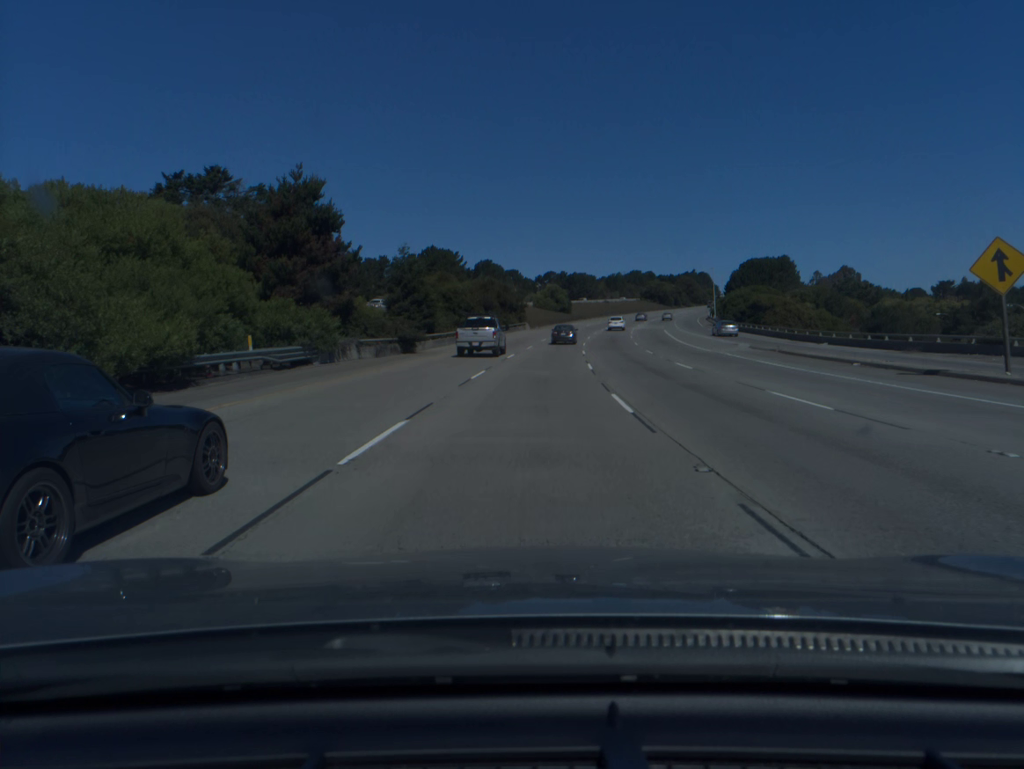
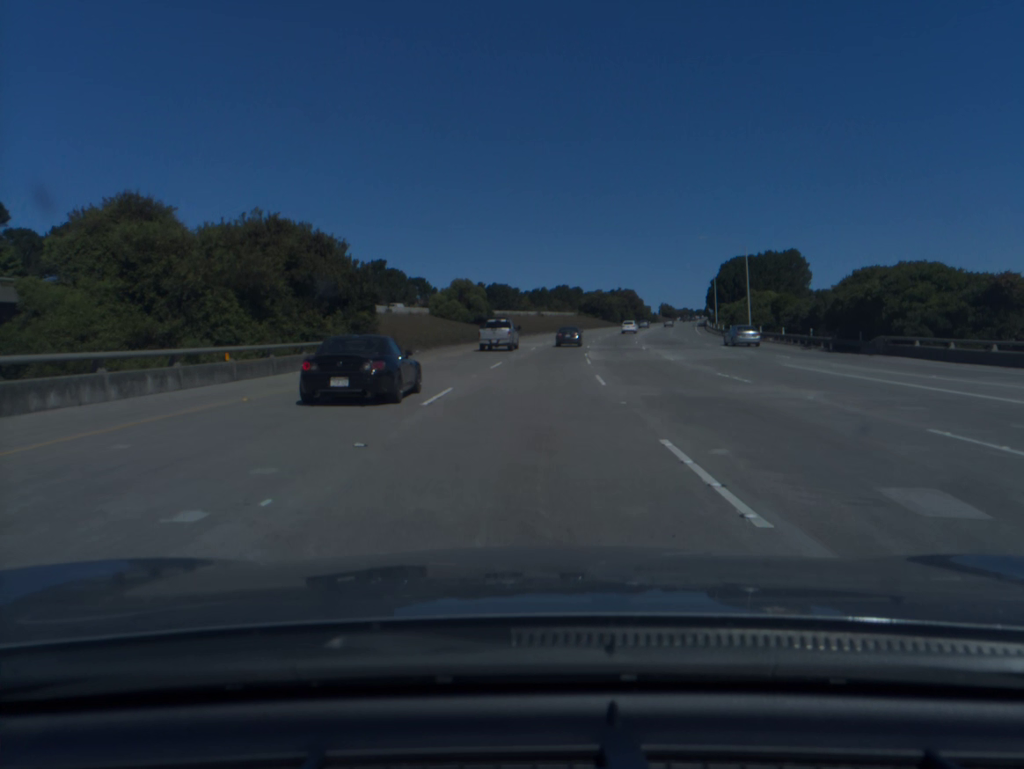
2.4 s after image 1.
(+3.4, +65.3) m; +6°
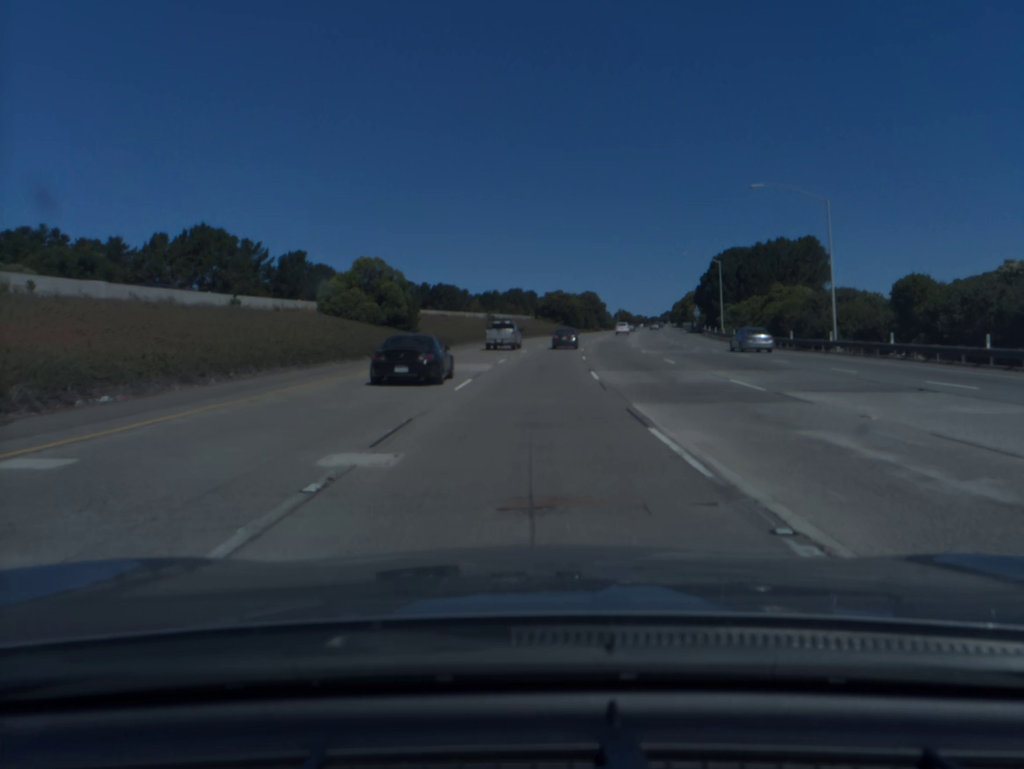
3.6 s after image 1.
(+0.9, +32.4) m; +3°
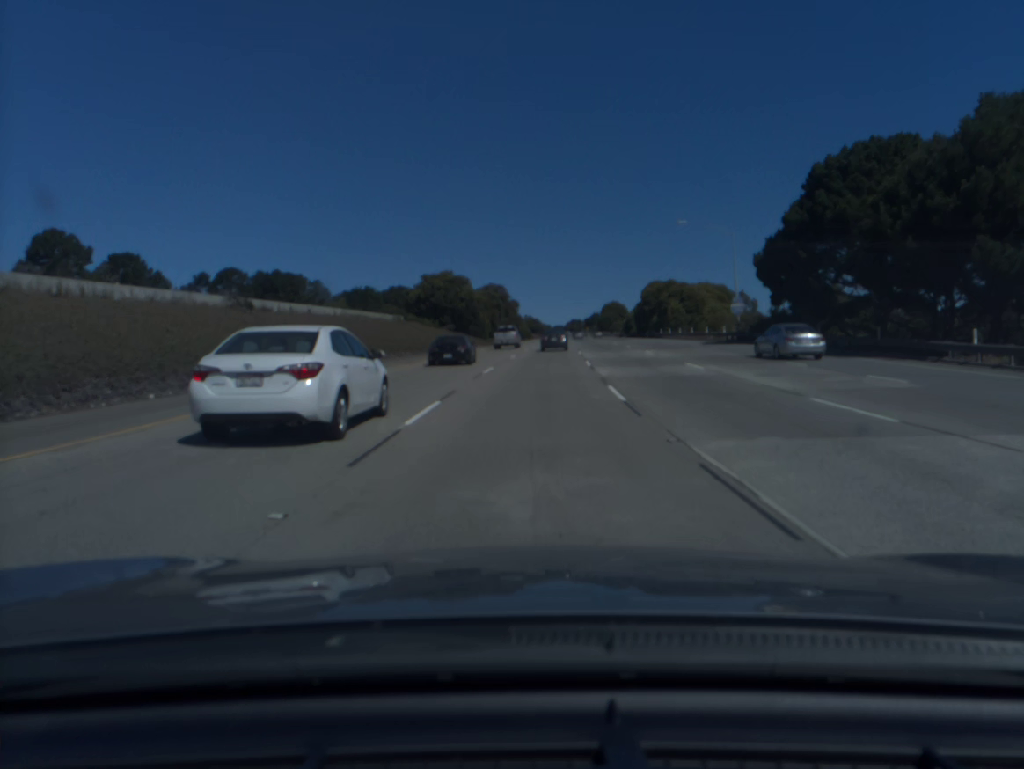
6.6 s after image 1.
(+5.1, +79.9) m; +7°
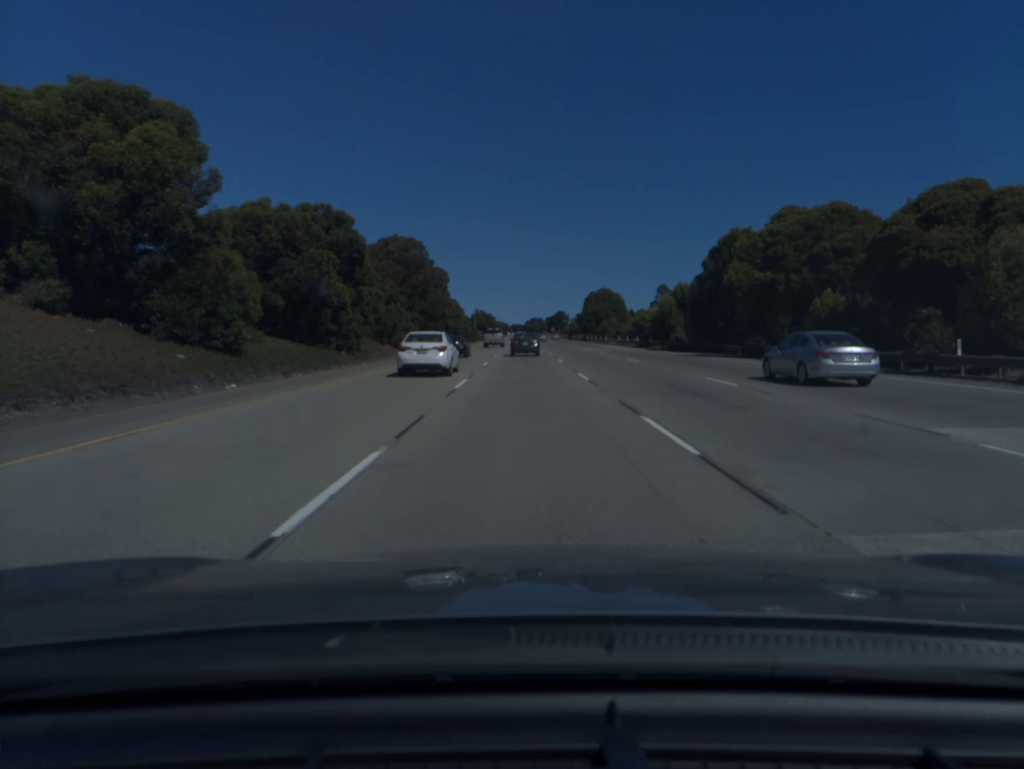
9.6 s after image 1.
(+2.9, +79.0) m; +3°
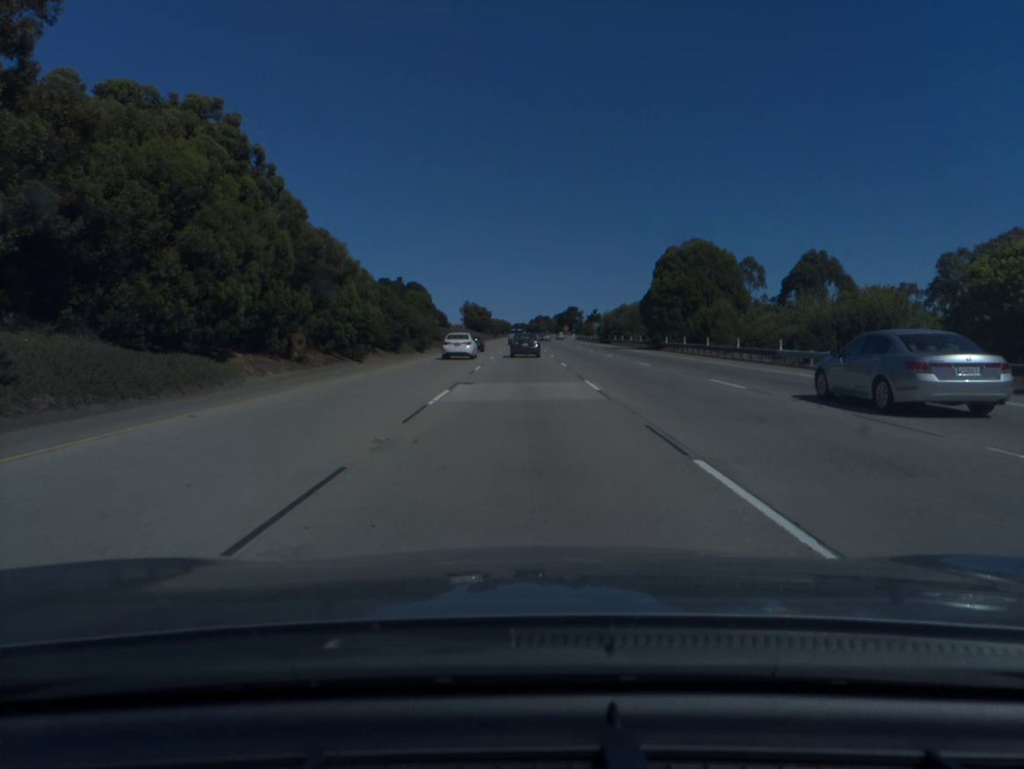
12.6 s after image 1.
(-0.1, +77.6) m; 0°
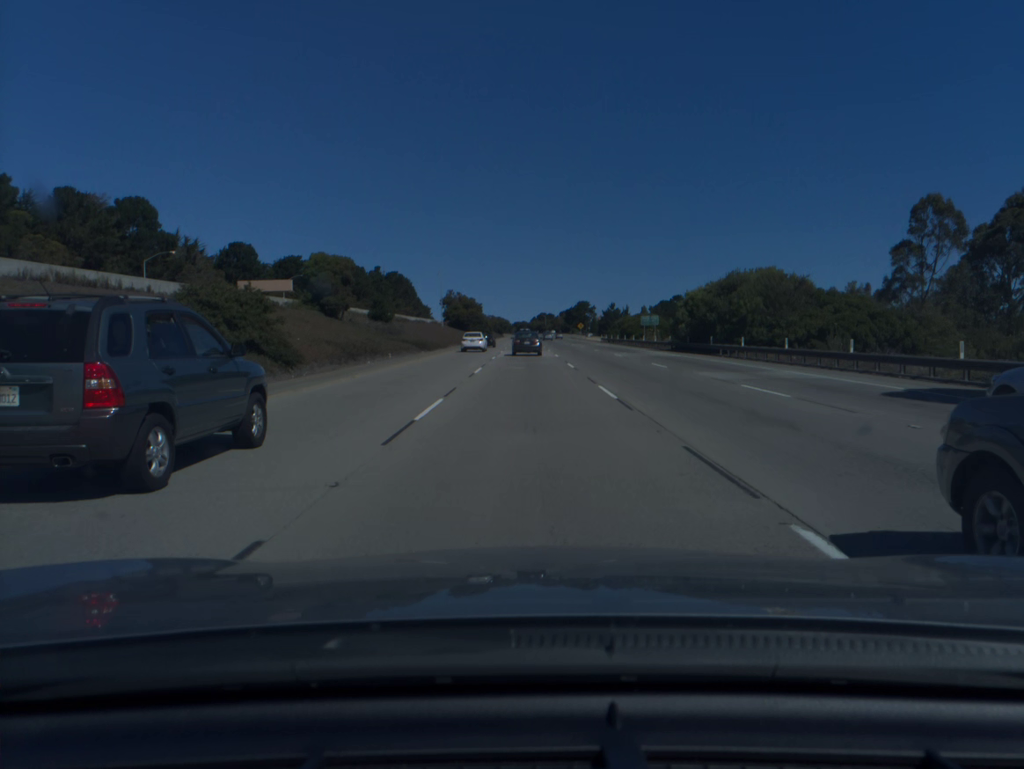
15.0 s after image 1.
(-0.1, +61.3) m; 0°
